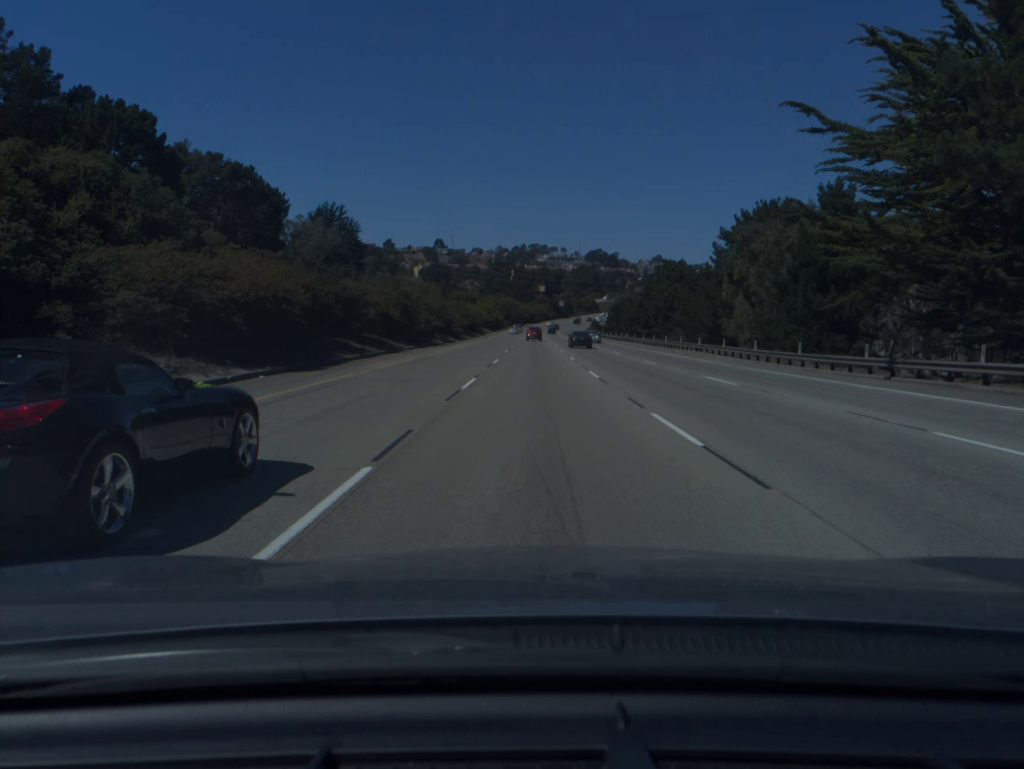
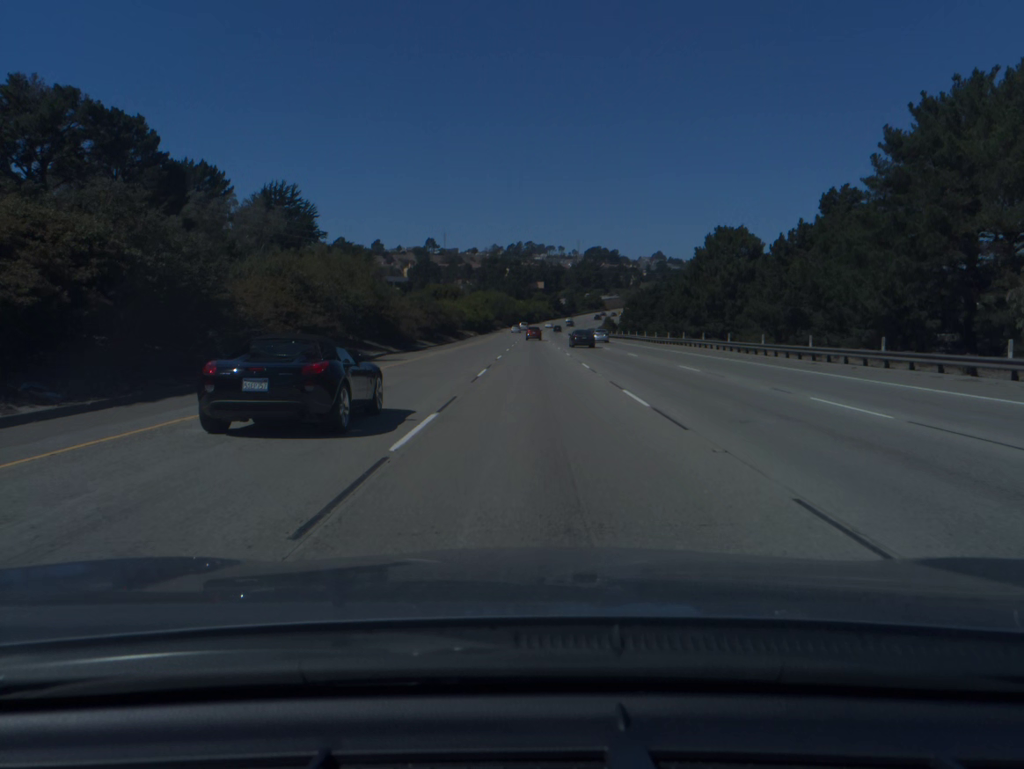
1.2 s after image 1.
(-0.1, +38.9) m; 0°
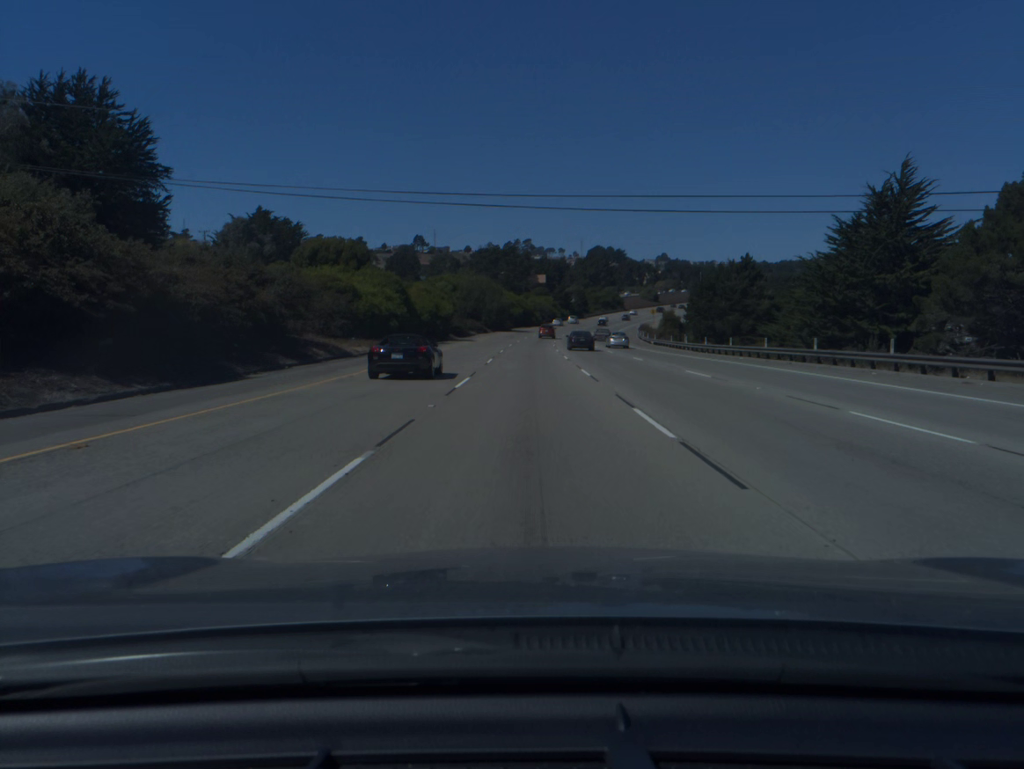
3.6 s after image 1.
(+0.2, +77.2) m; 0°
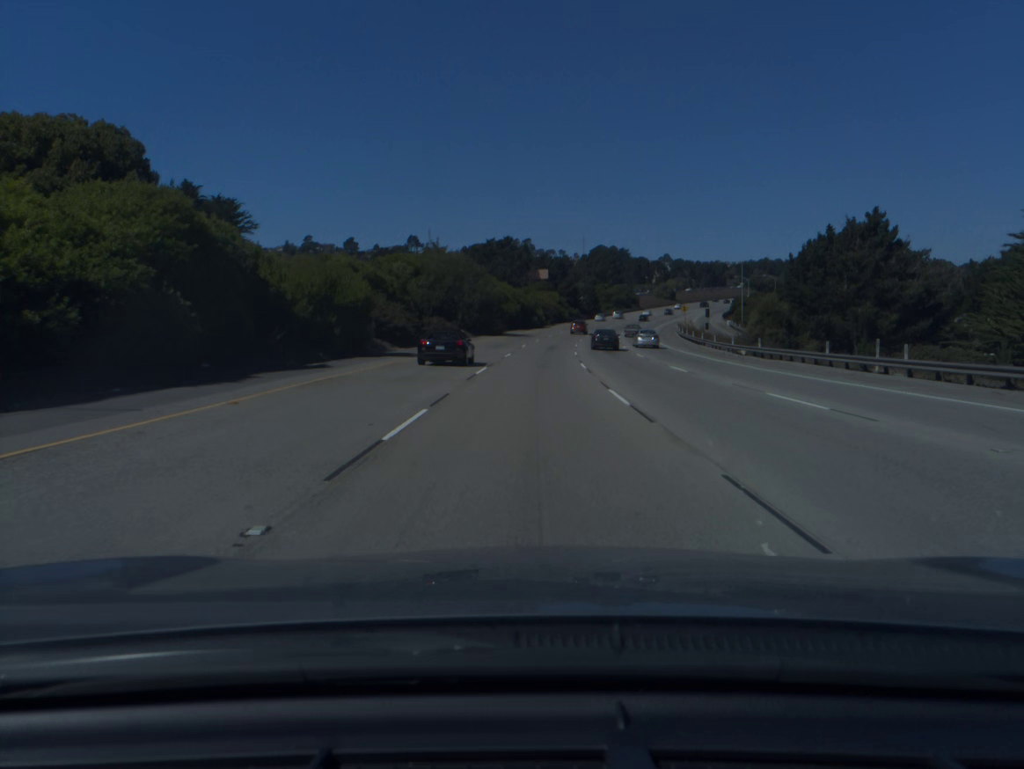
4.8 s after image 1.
(-0.1, +38.7) m; 0°
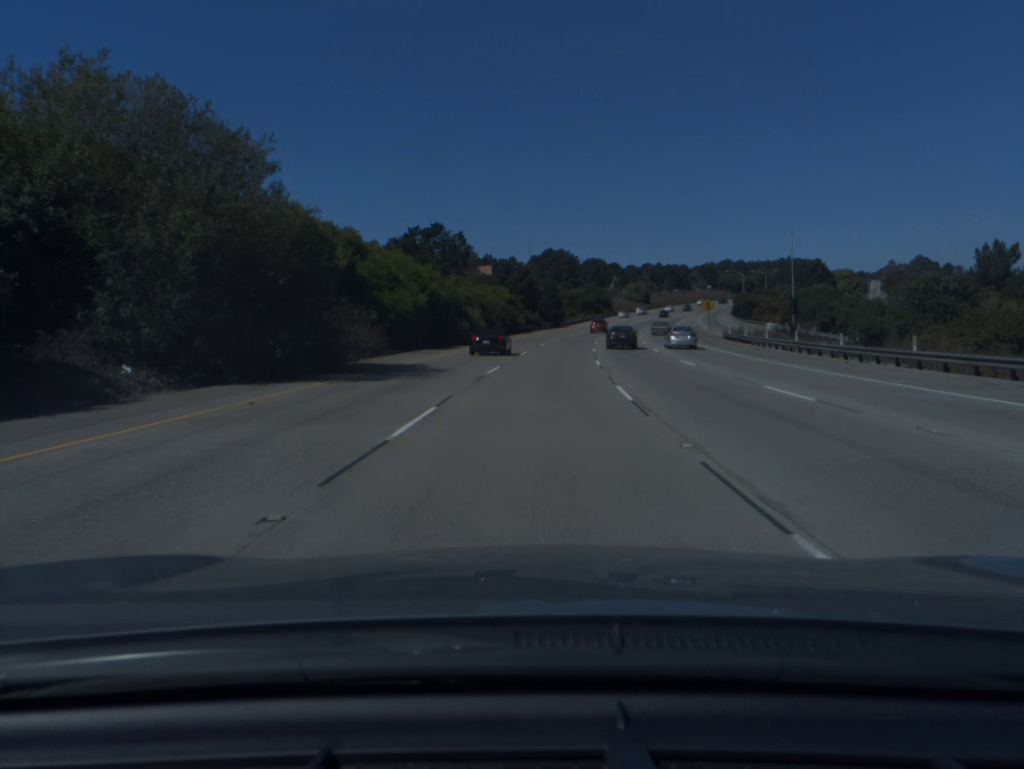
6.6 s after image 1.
(+1.4, +57.9) m; +4°
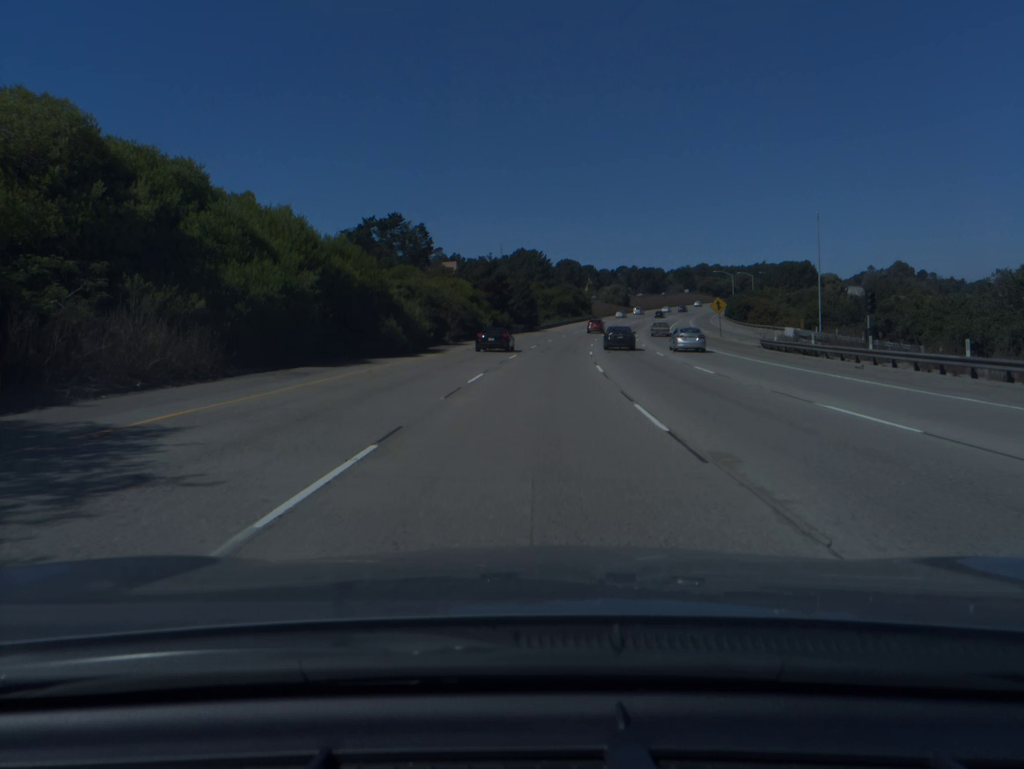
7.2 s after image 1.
(+0.3, +19.3) m; +2°
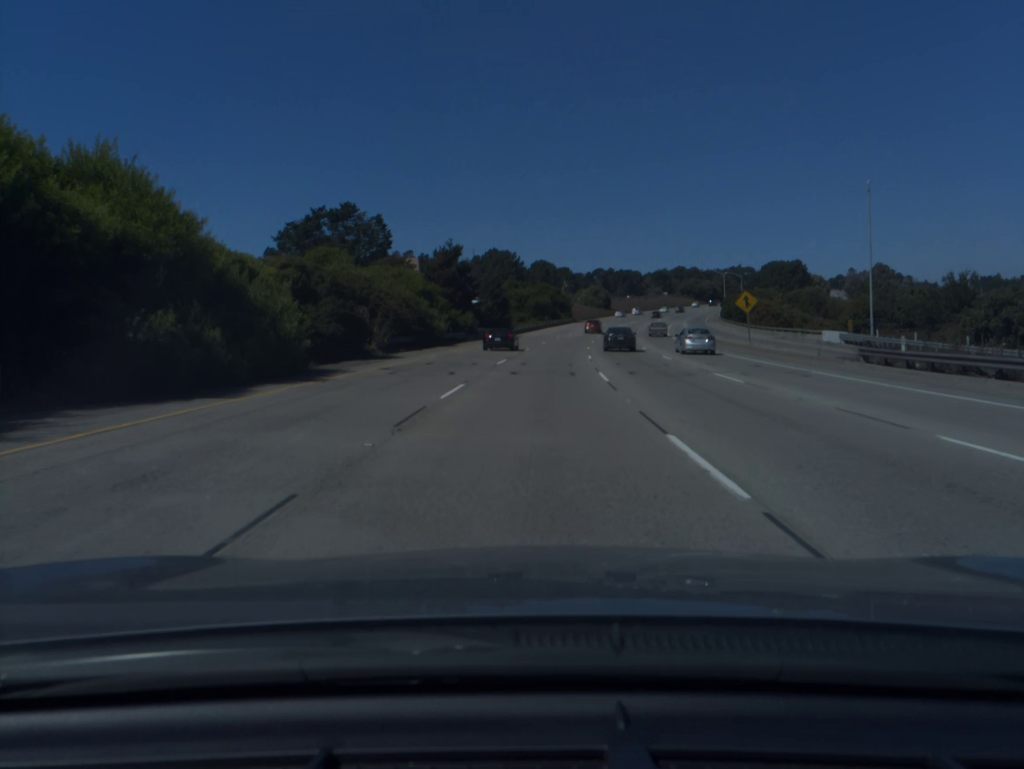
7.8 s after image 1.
(+0.3, +19.2) m; +2°
